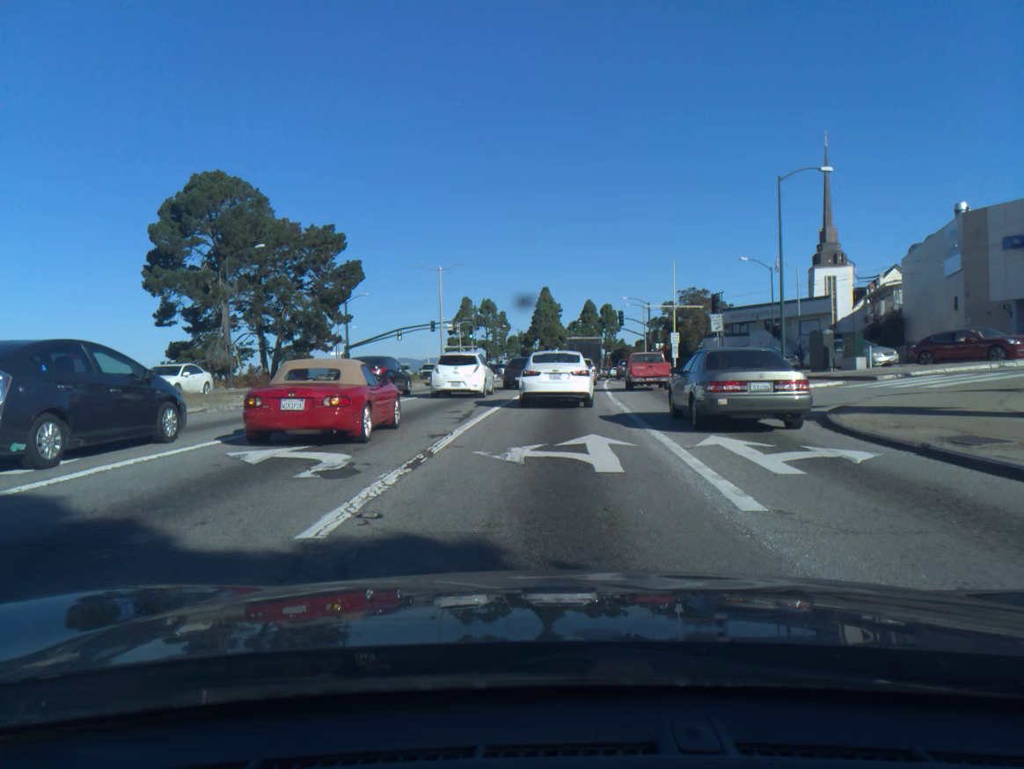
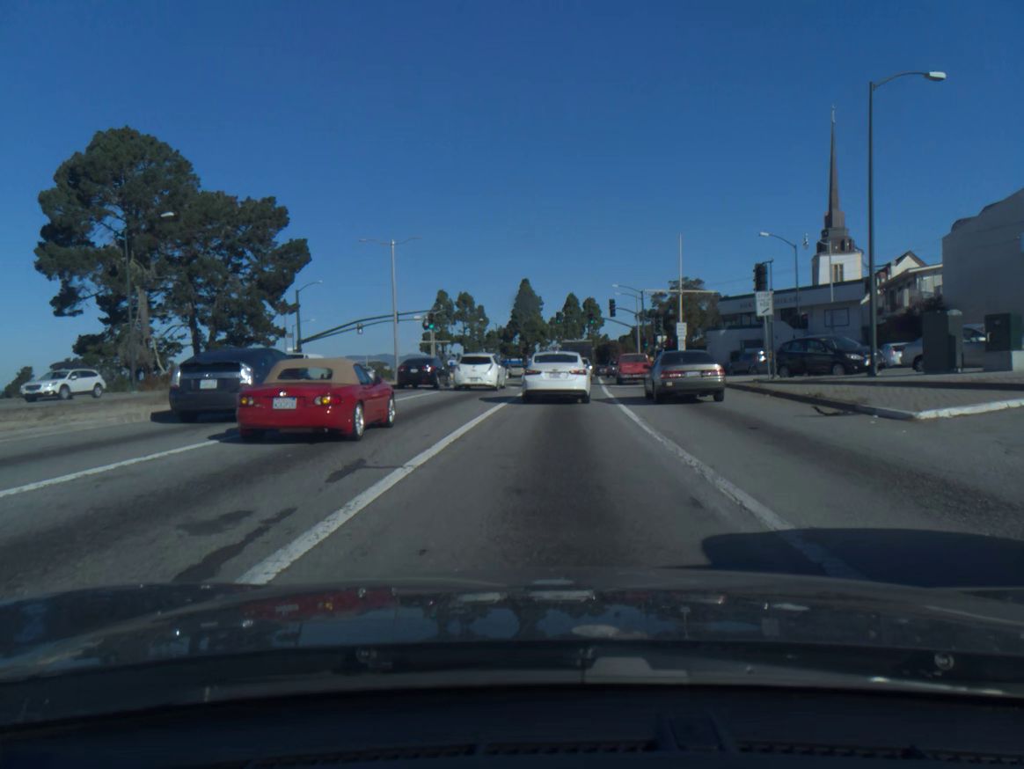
(+0.1, +12.5) m; +2°
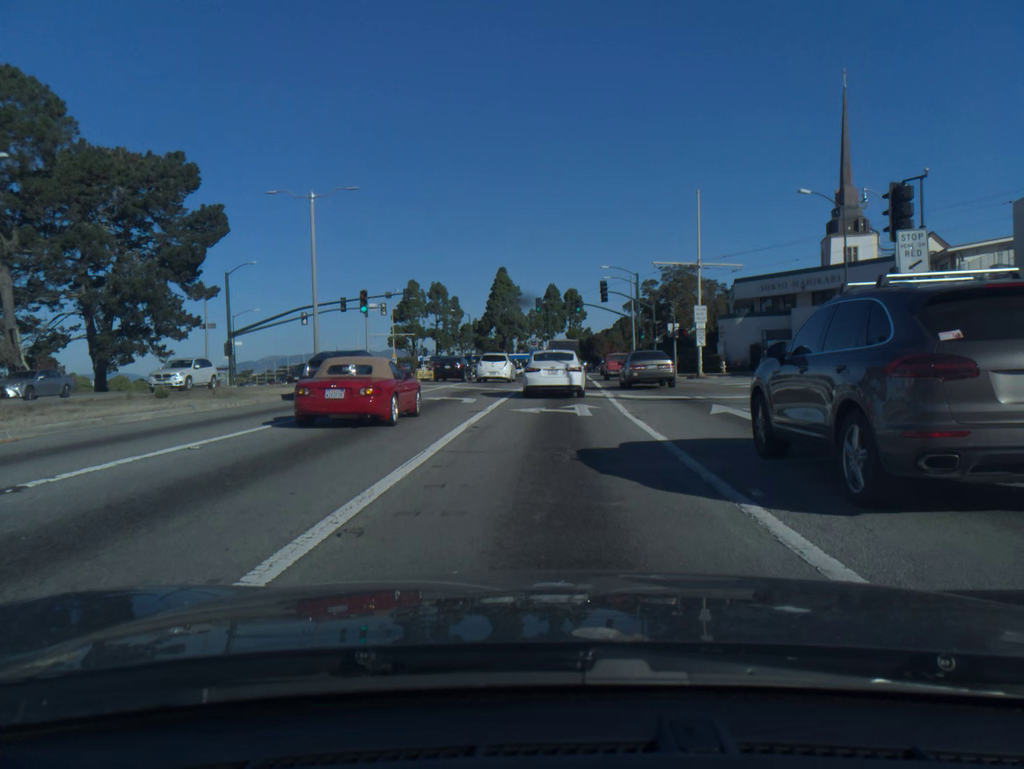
(+0.1, +13.3) m; +1°
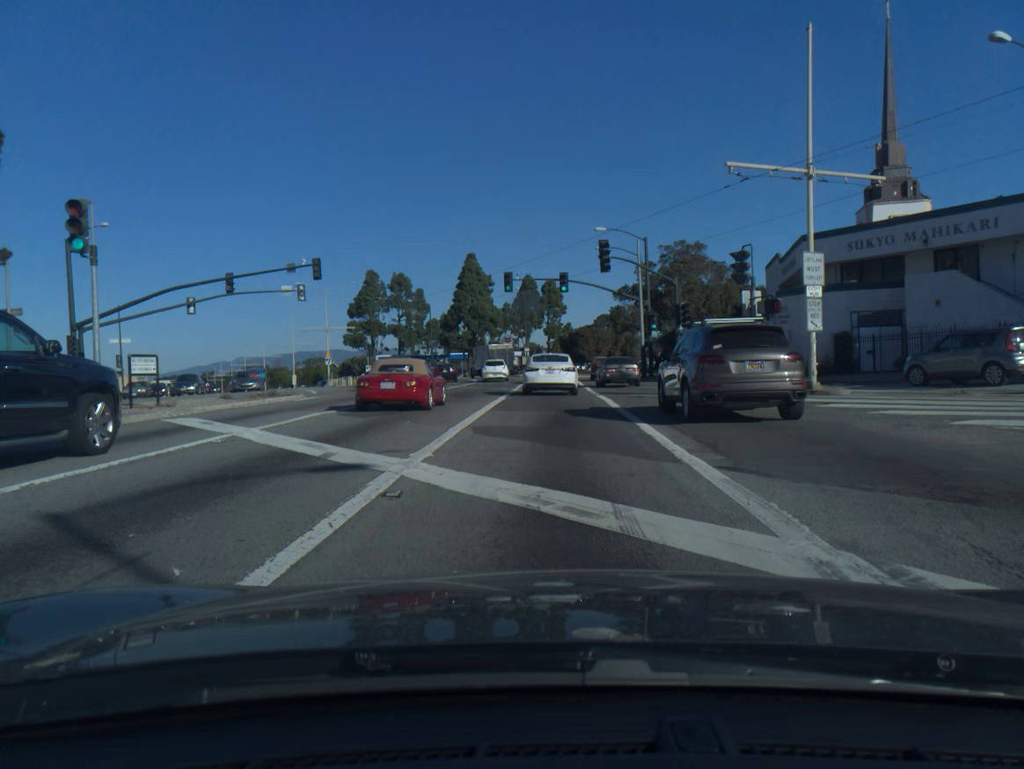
(+0.3, +20.8) m; +2°
